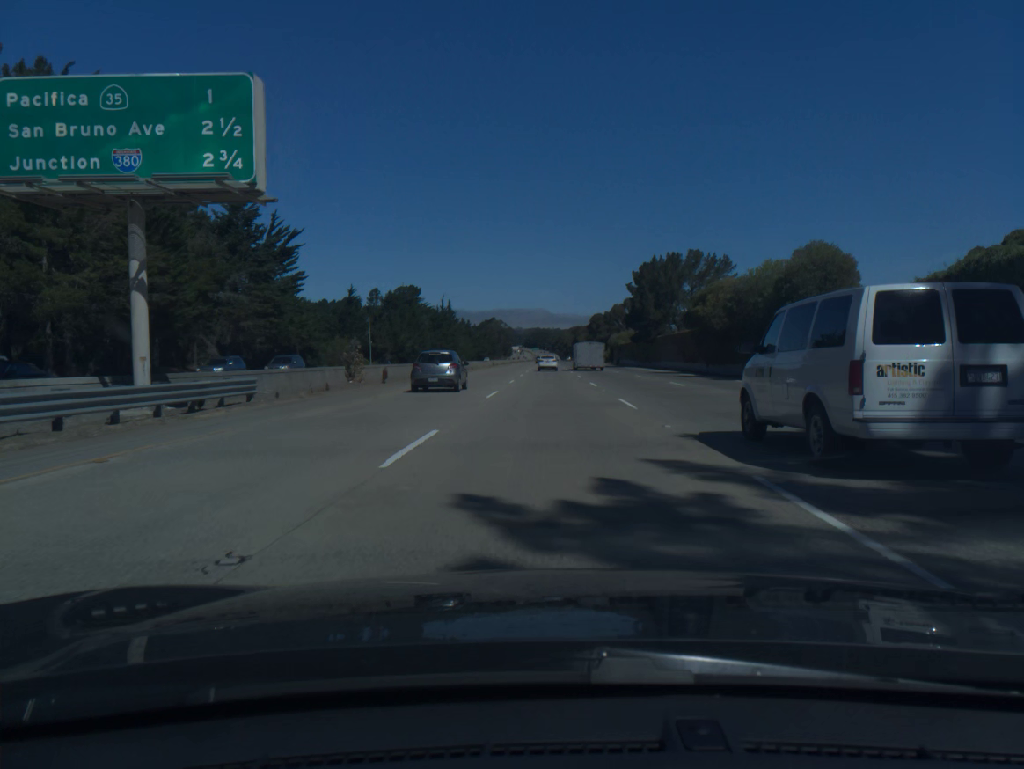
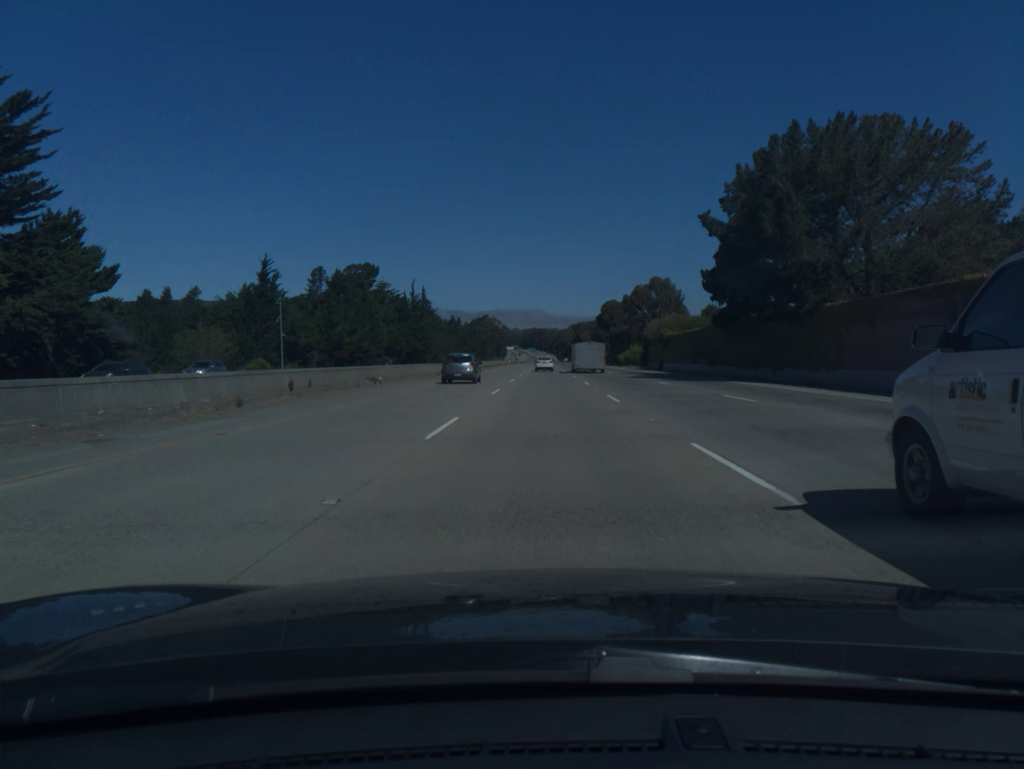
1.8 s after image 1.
(0.0, +55.3) m; 0°
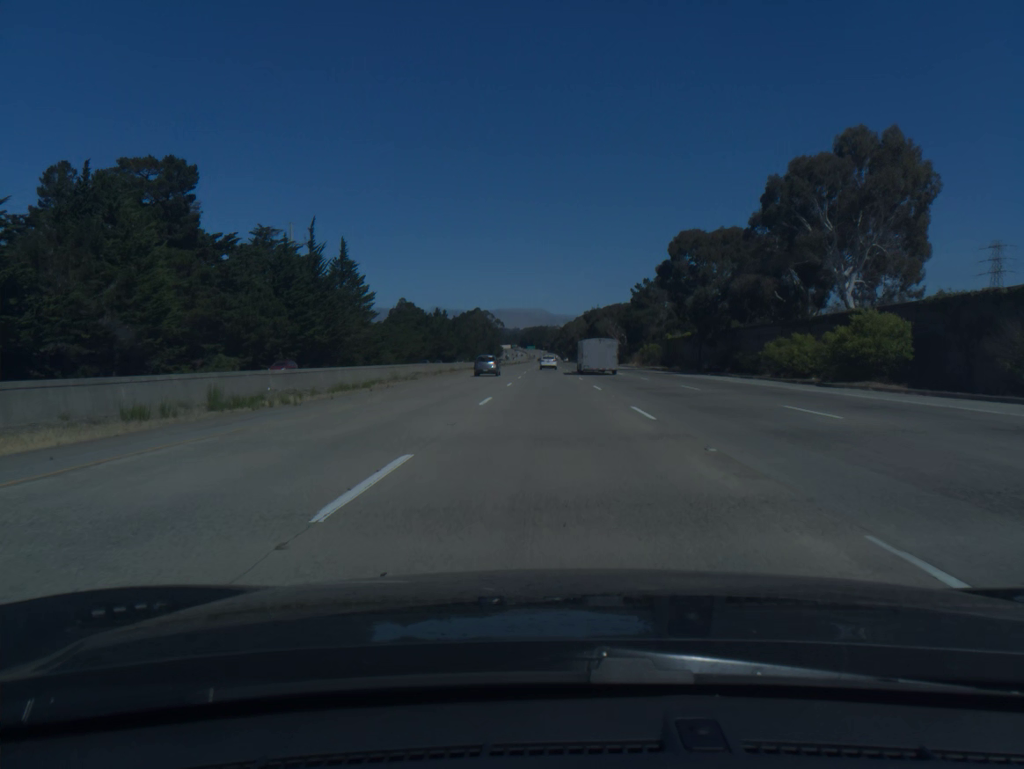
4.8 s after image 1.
(-0.1, +94.1) m; 0°
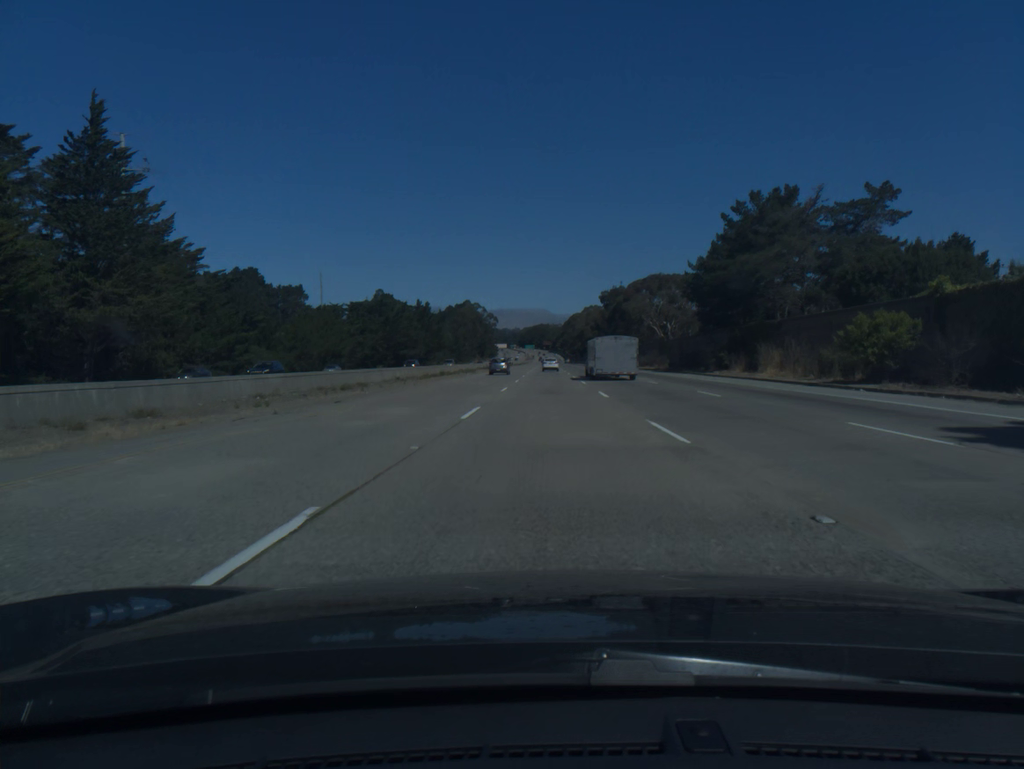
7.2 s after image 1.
(+0.1, +76.8) m; 0°
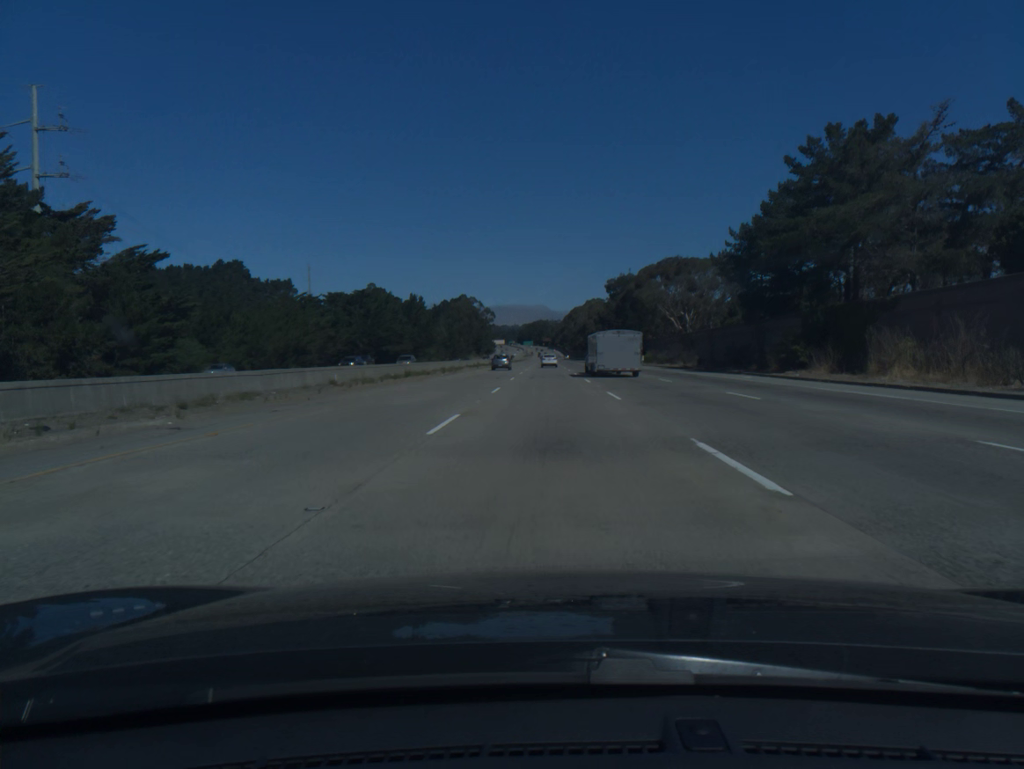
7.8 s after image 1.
(0.0, +19.4) m; 0°
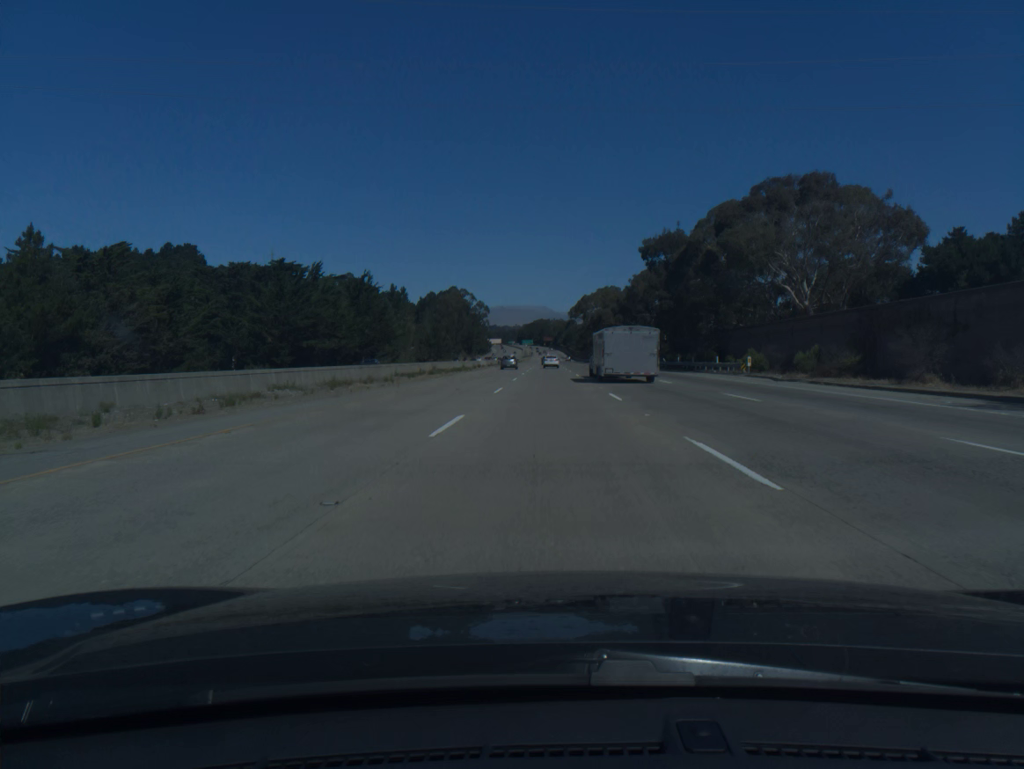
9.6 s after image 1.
(0.0, +58.0) m; 0°
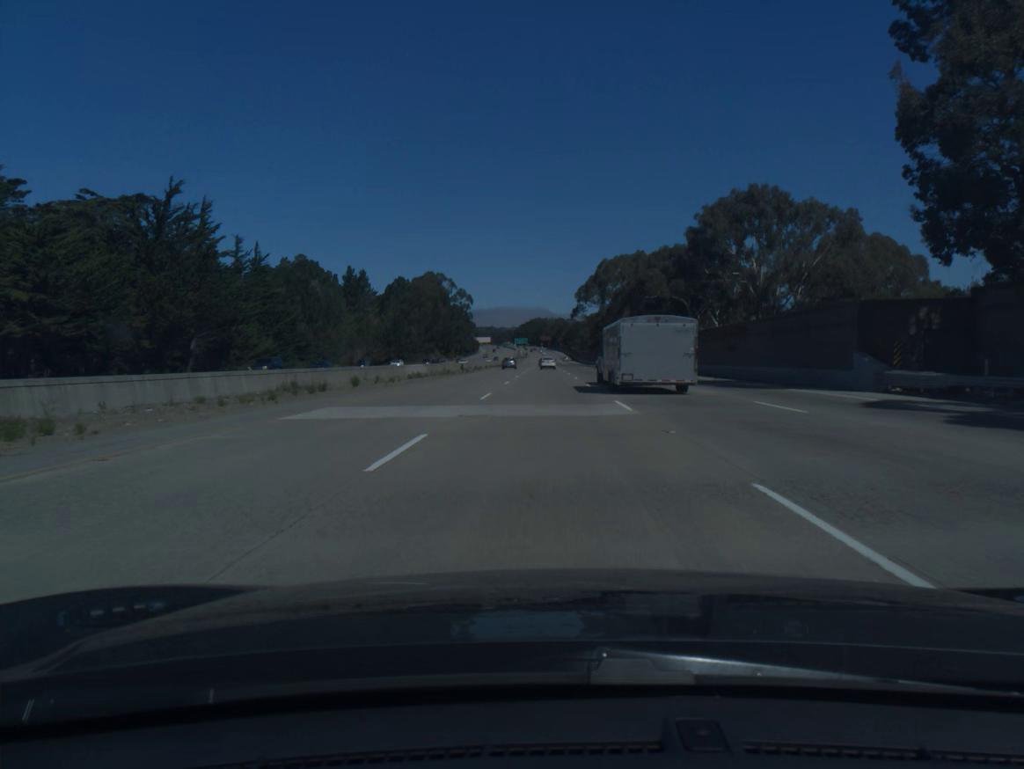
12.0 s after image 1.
(+0.2, +77.0) m; 0°
